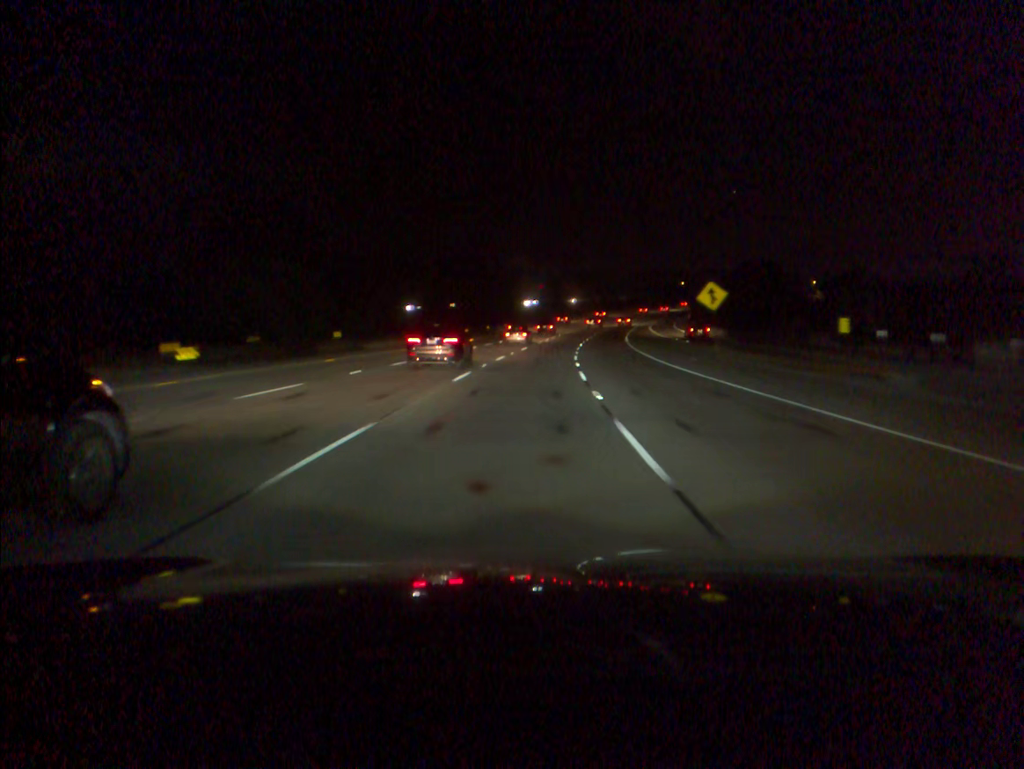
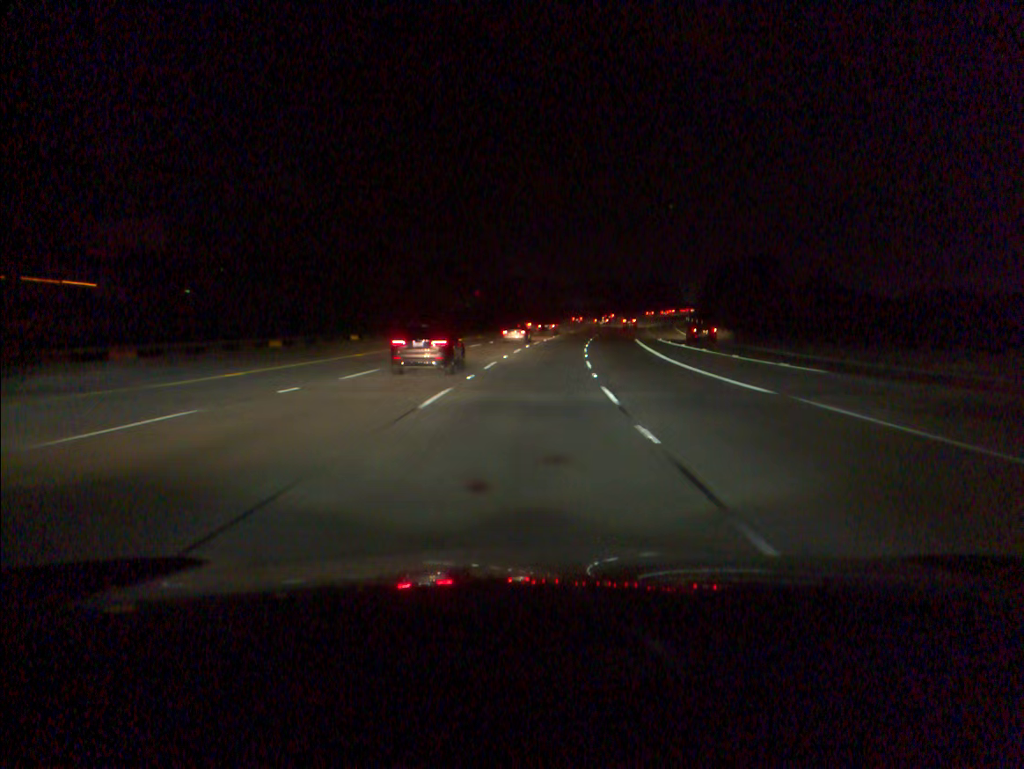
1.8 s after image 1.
(+1.8, +50.5) m; +4°
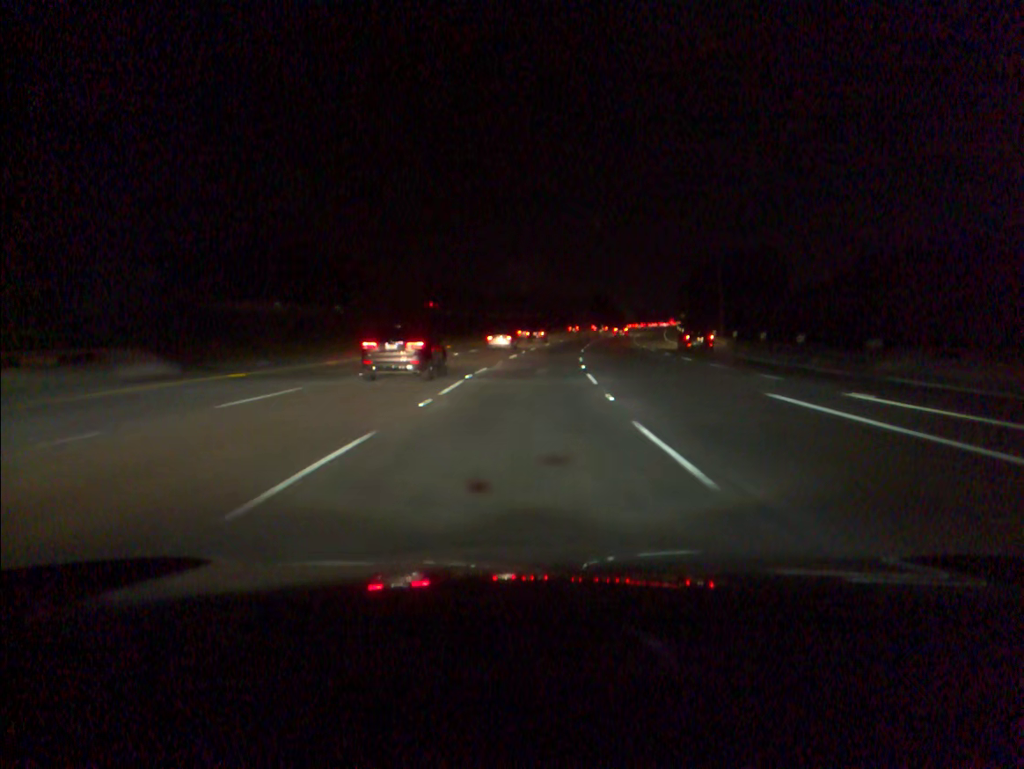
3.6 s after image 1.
(+2.3, +50.4) m; +5°
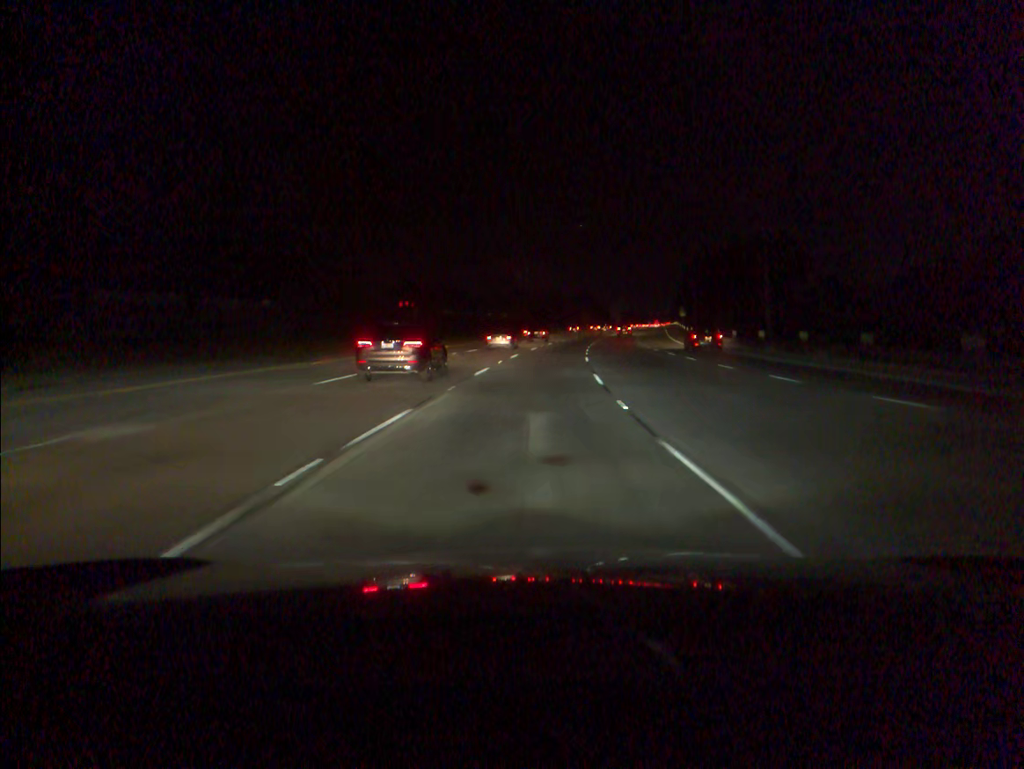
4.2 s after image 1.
(+0.2, +16.7) m; +1°
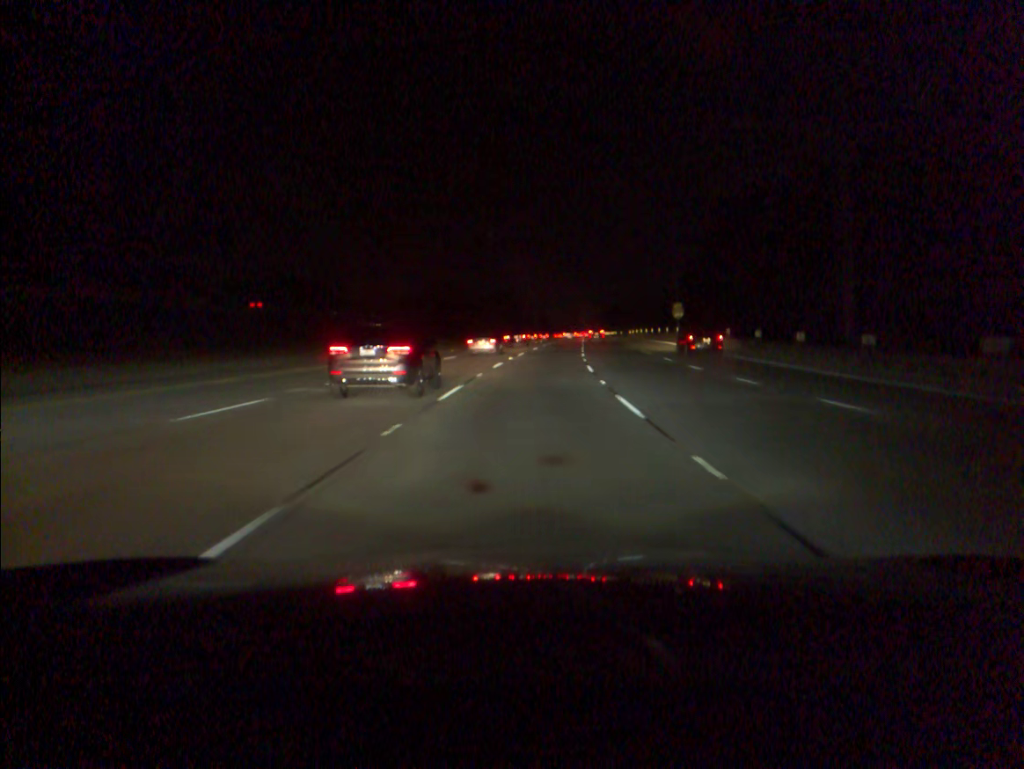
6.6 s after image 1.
(+3.7, +65.8) m; +7°
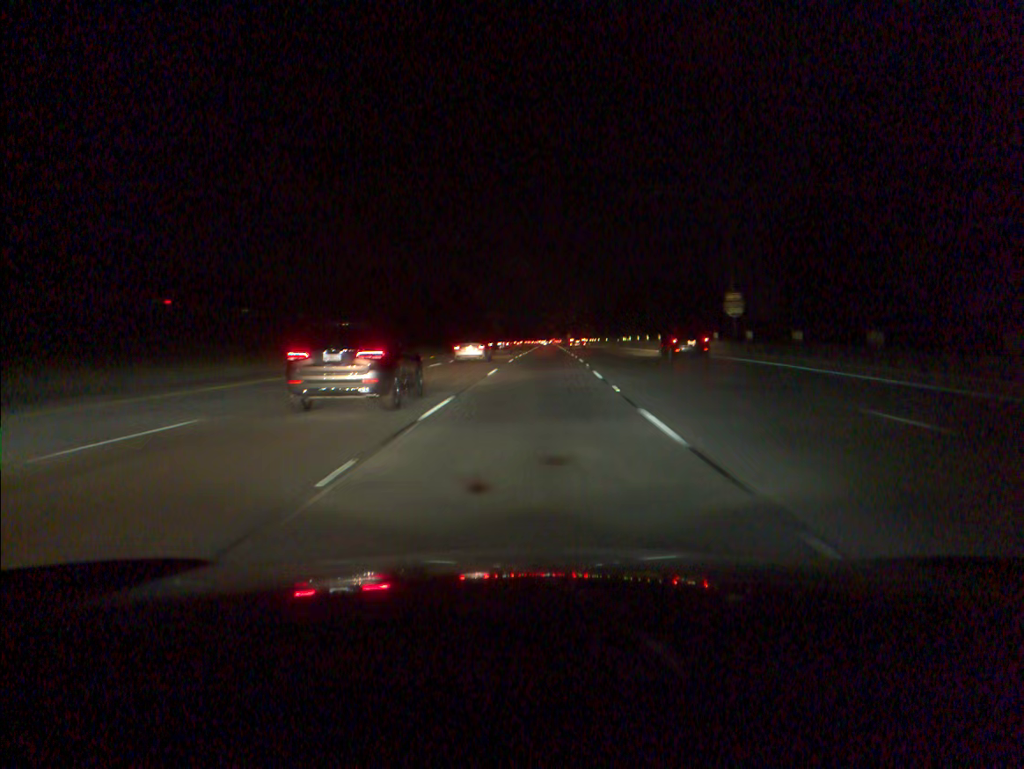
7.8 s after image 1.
(+0.7, +32.5) m; +2°
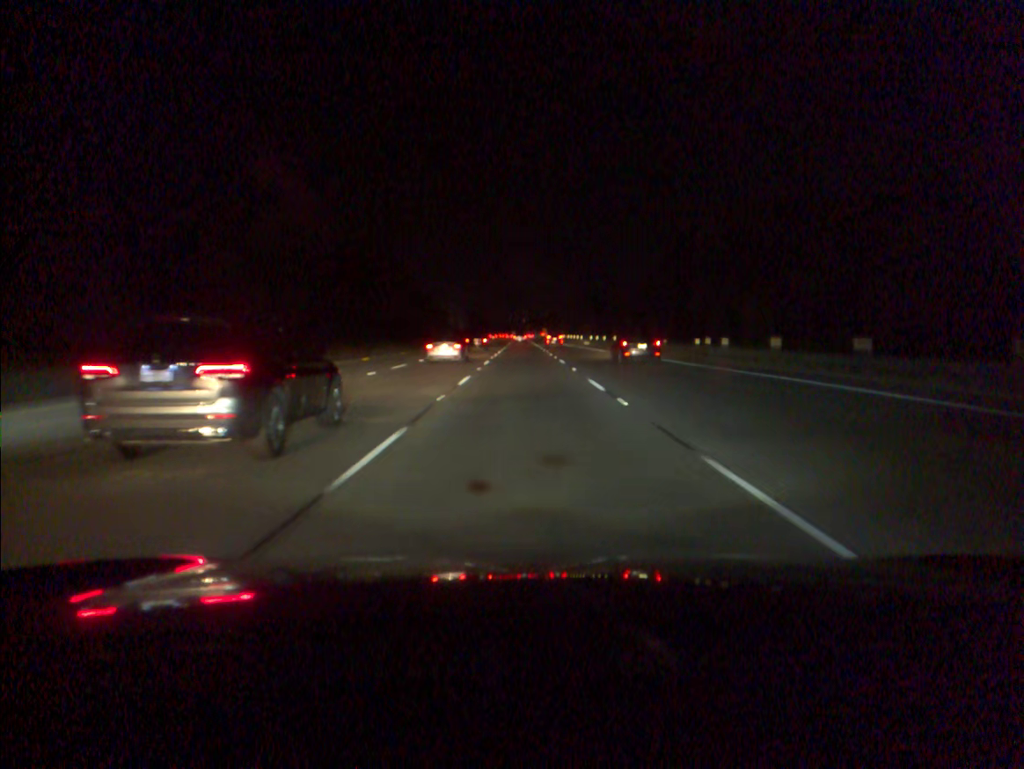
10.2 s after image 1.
(+1.6, +63.7) m; +2°
